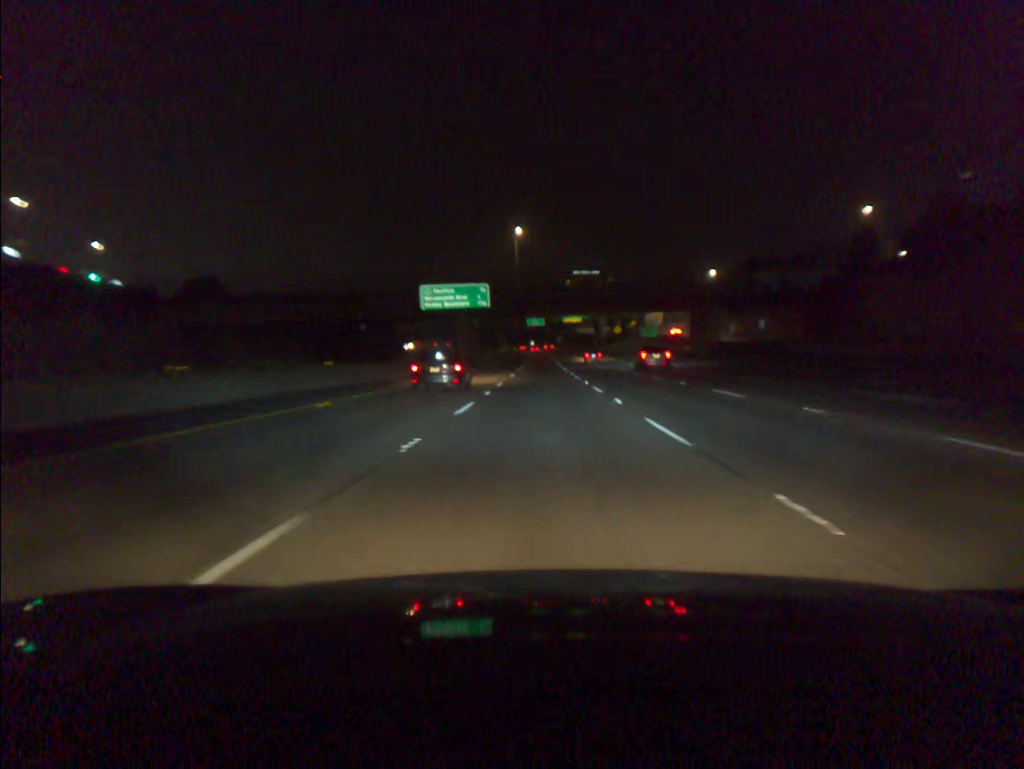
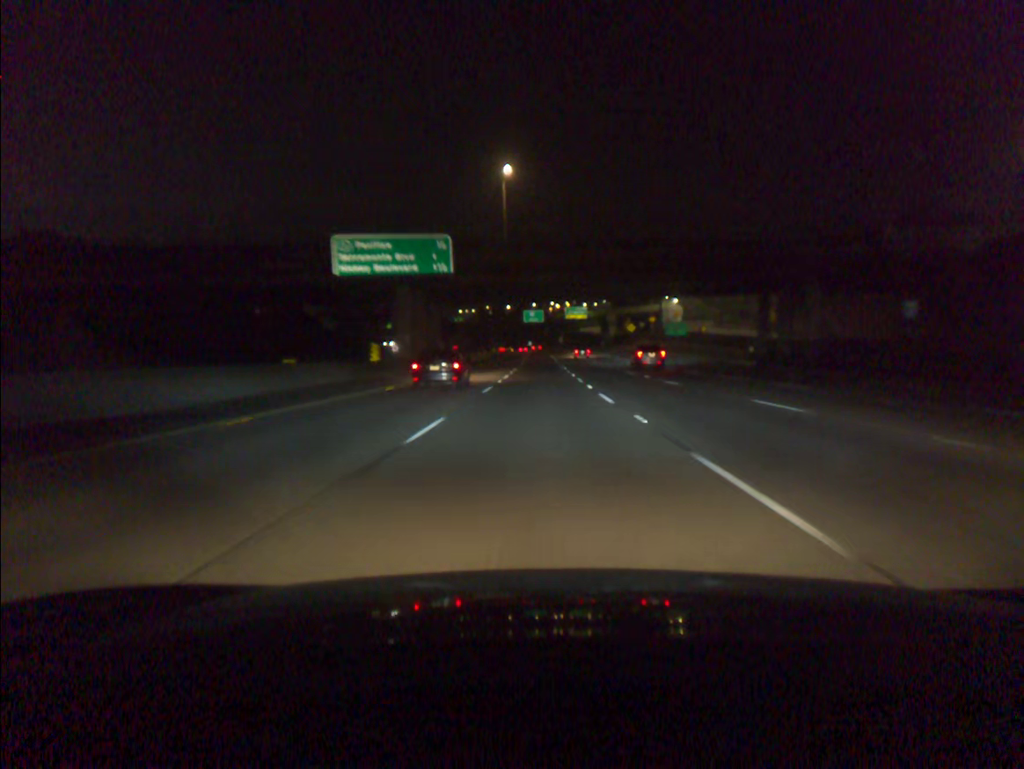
(+0.2, +34.6) m; 0°
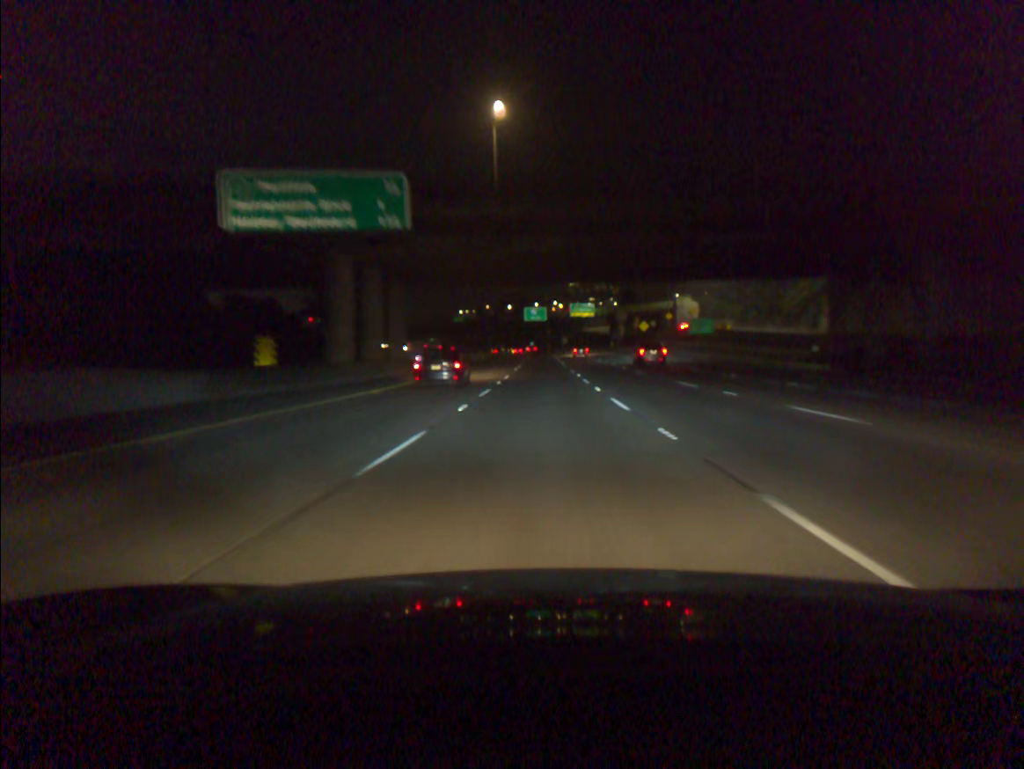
(0.0, +17.4) m; 0°
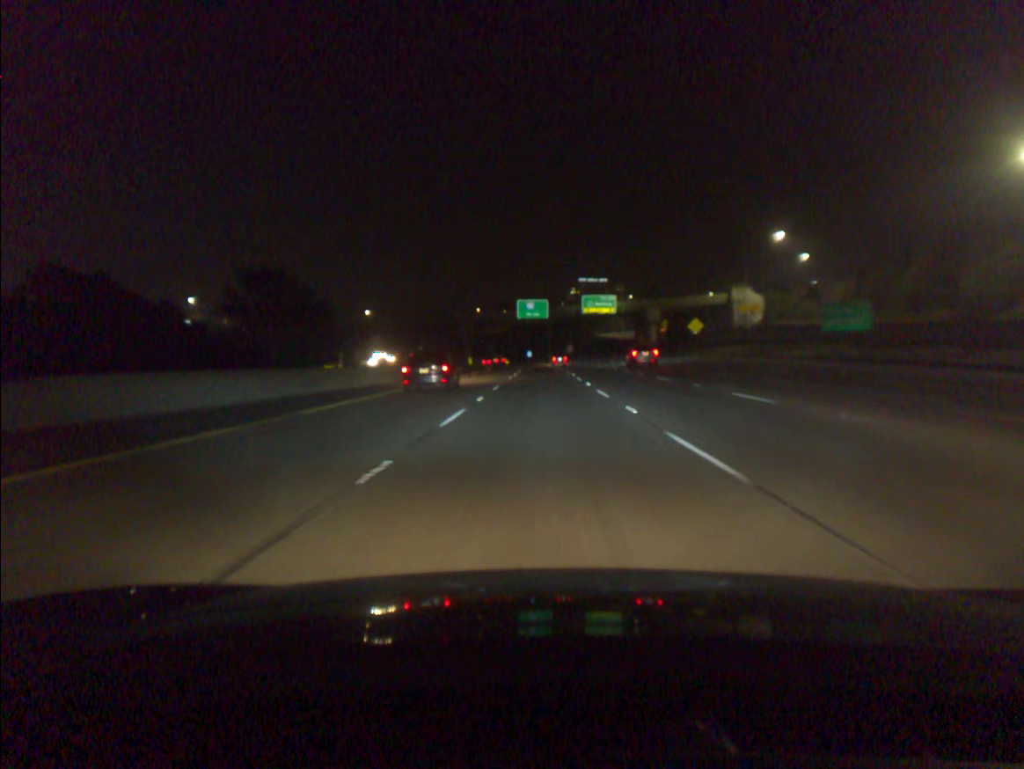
(0.0, +52.9) m; 0°
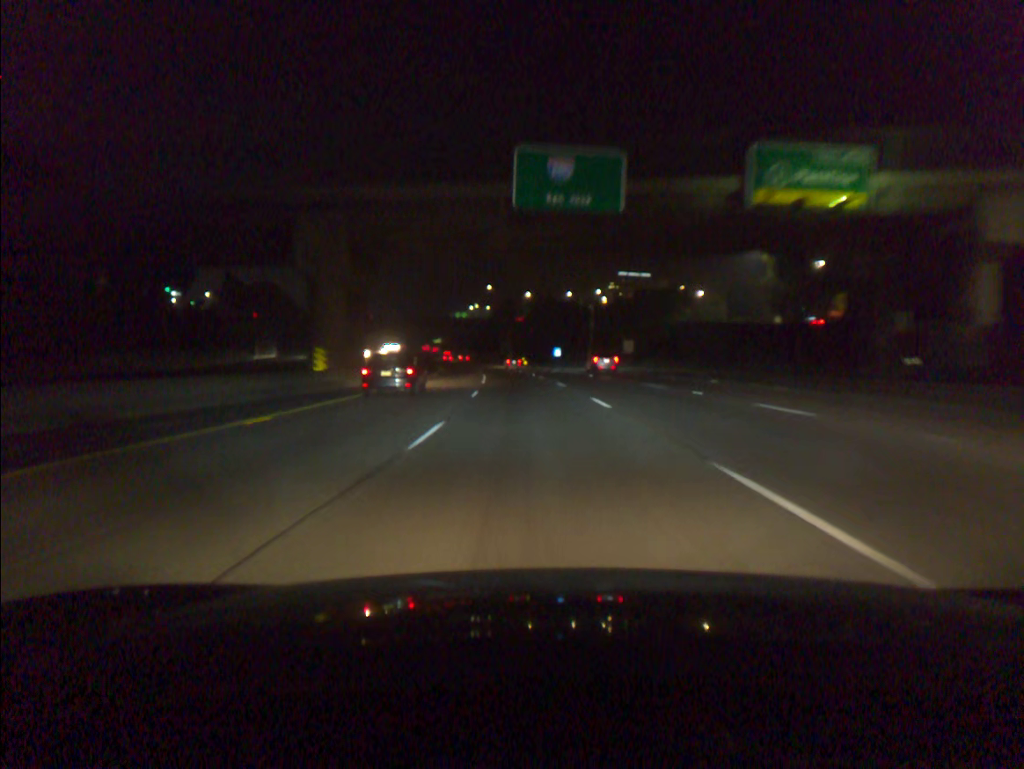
(-0.8, +90.9) m; -2°
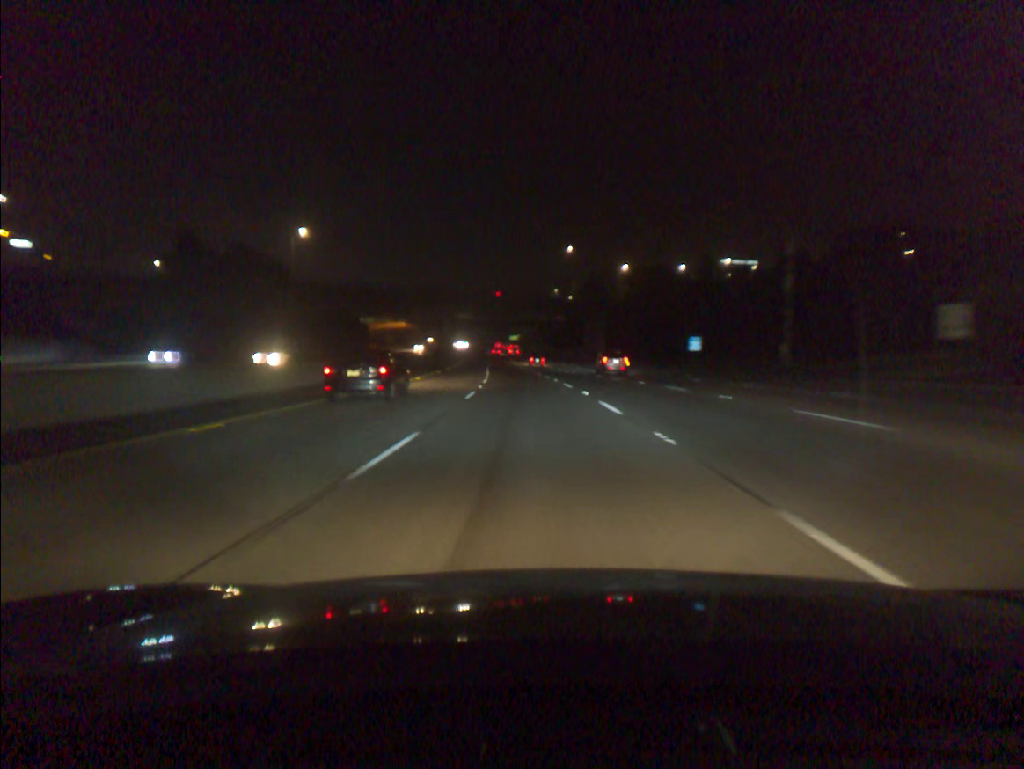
(-4.0, +75.4) m; -6°
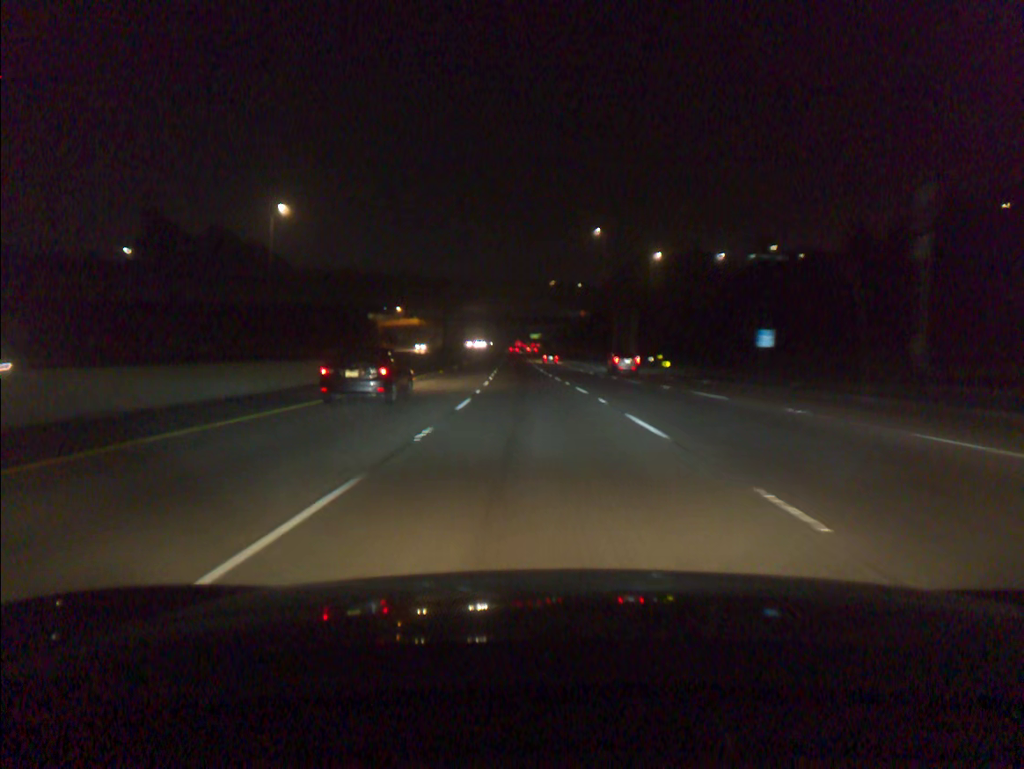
(-0.3, +19.1) m; -2°
